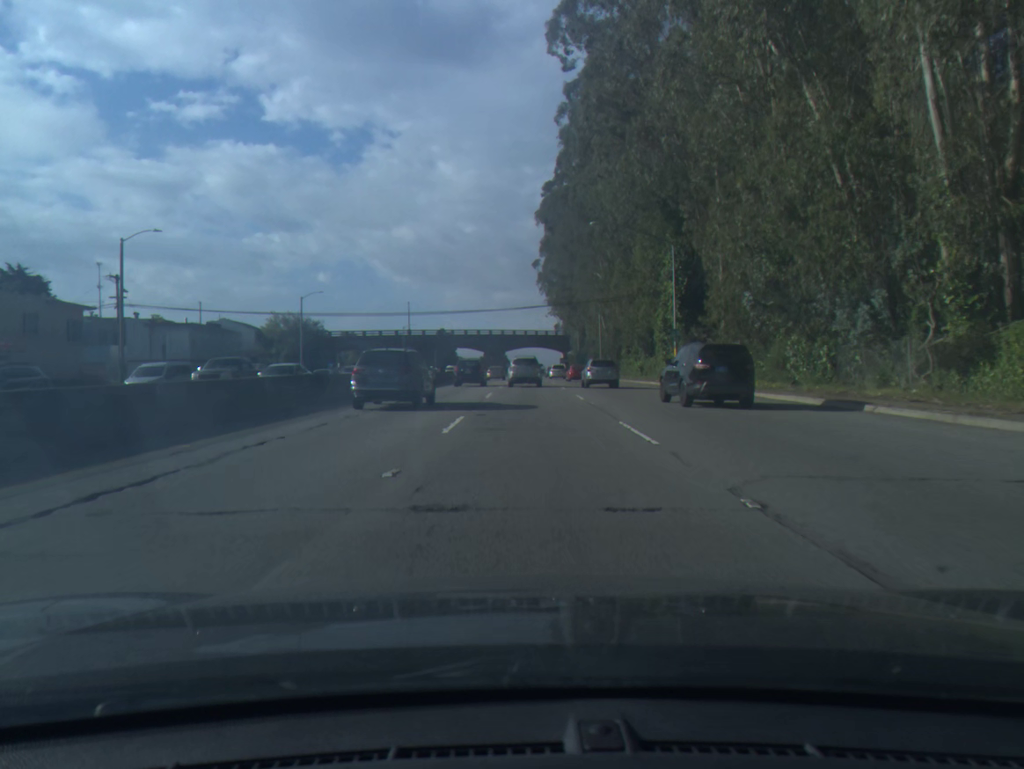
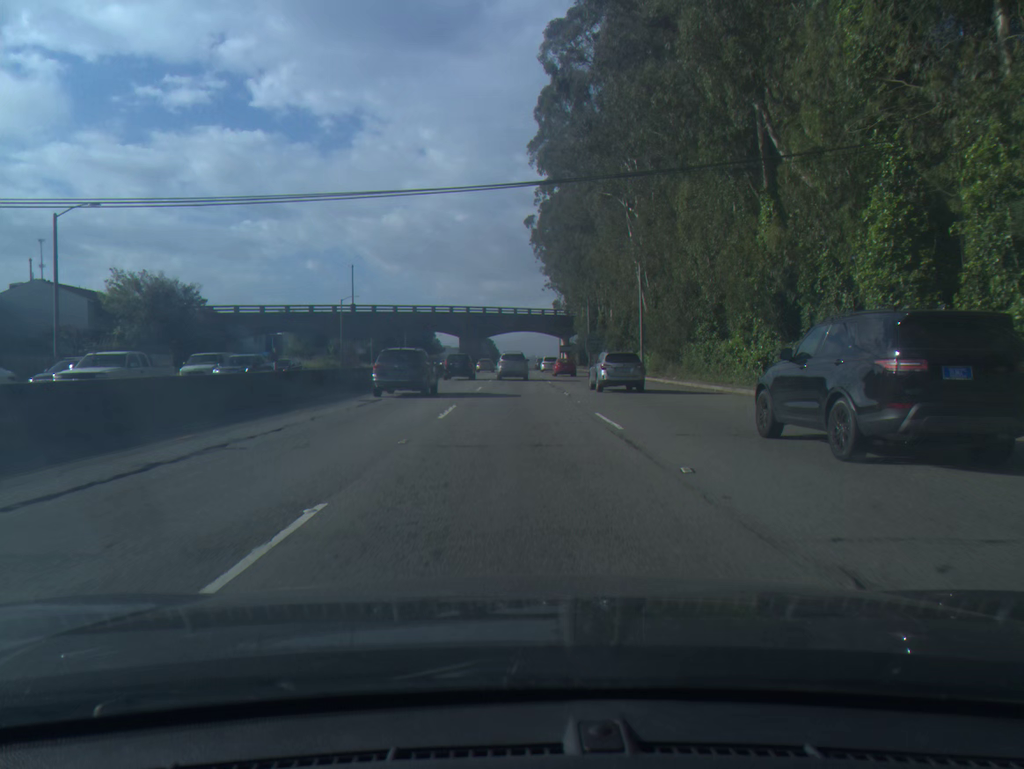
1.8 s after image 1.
(+0.5, +41.0) m; +1°
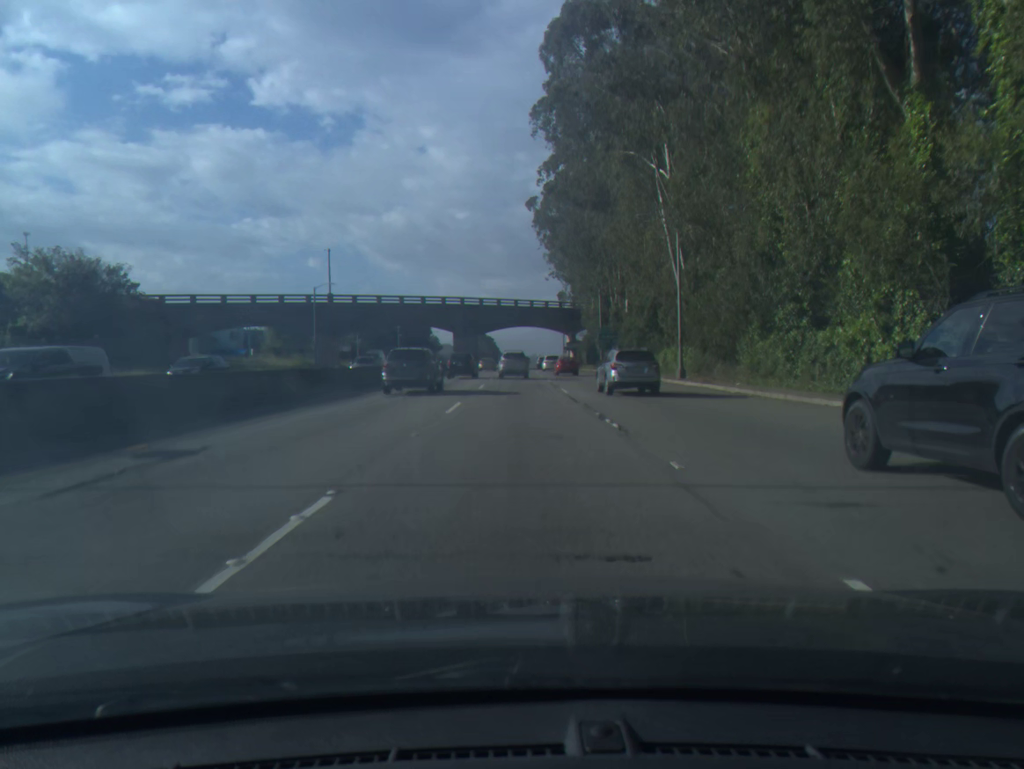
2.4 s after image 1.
(0.0, +13.9) m; 0°
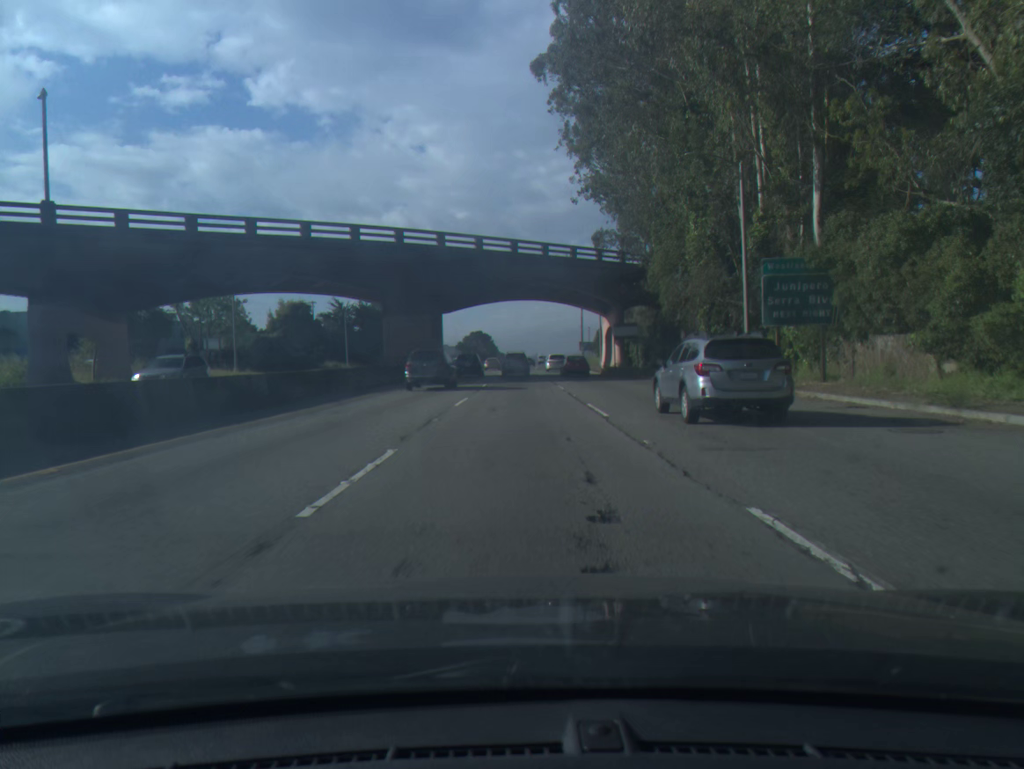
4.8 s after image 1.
(-0.1, +56.5) m; 0°
